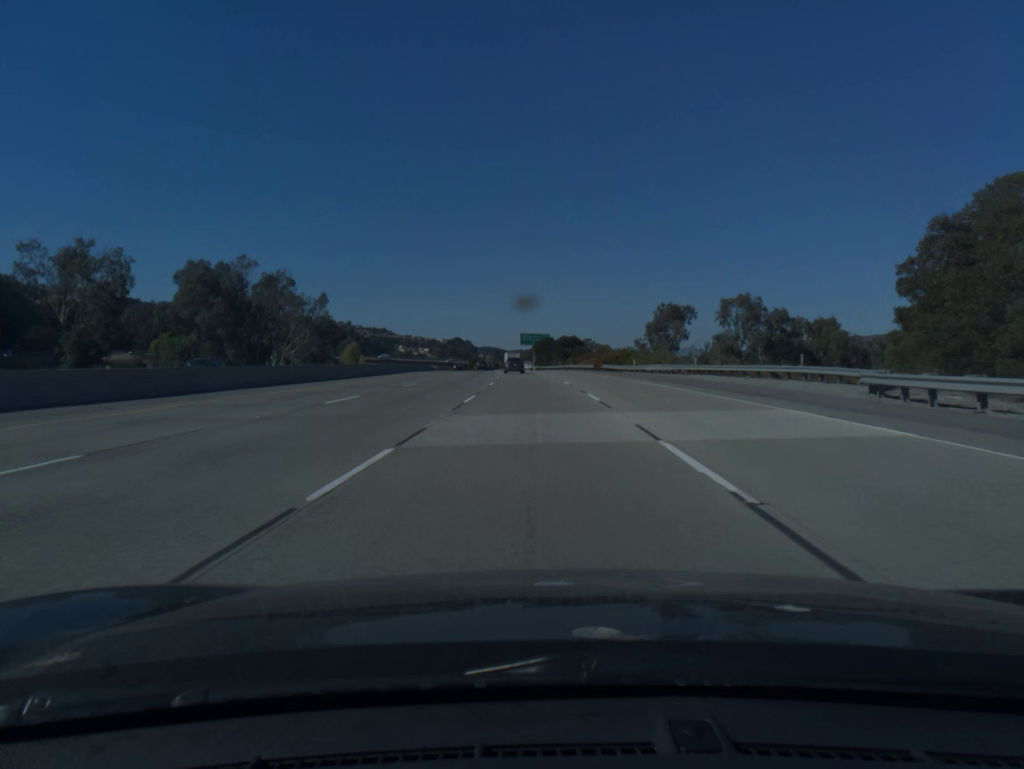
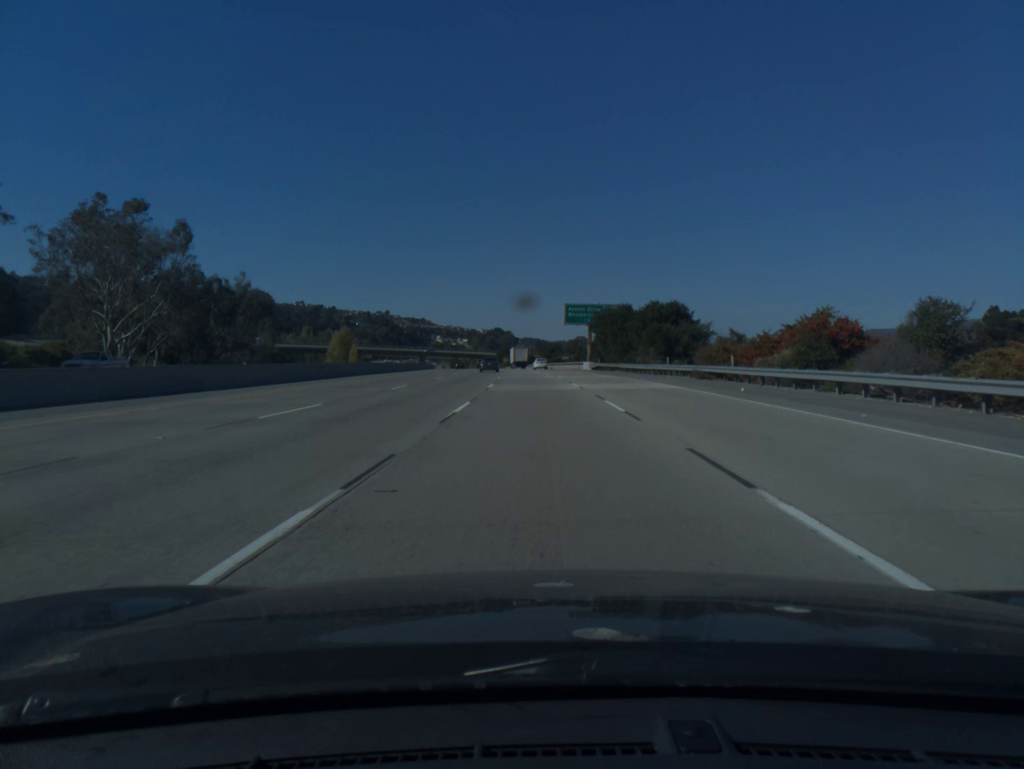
(-2.3, +77.2) m; -3°
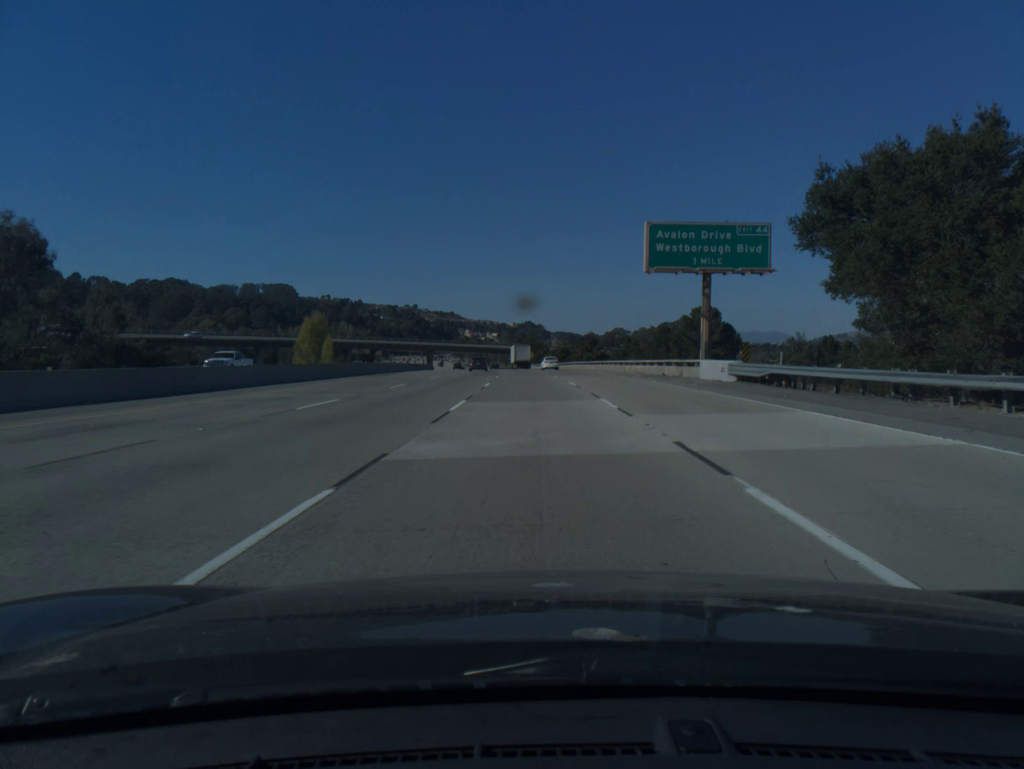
(-1.0, +57.6) m; -2°
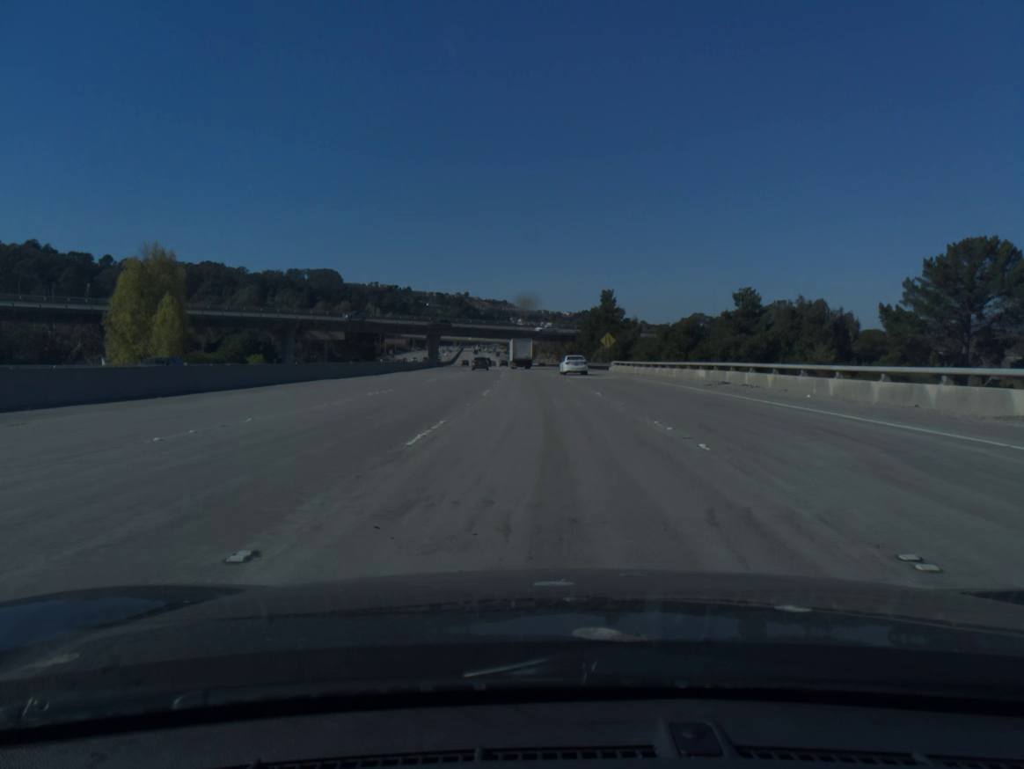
(-3.5, +95.3) m; -4°
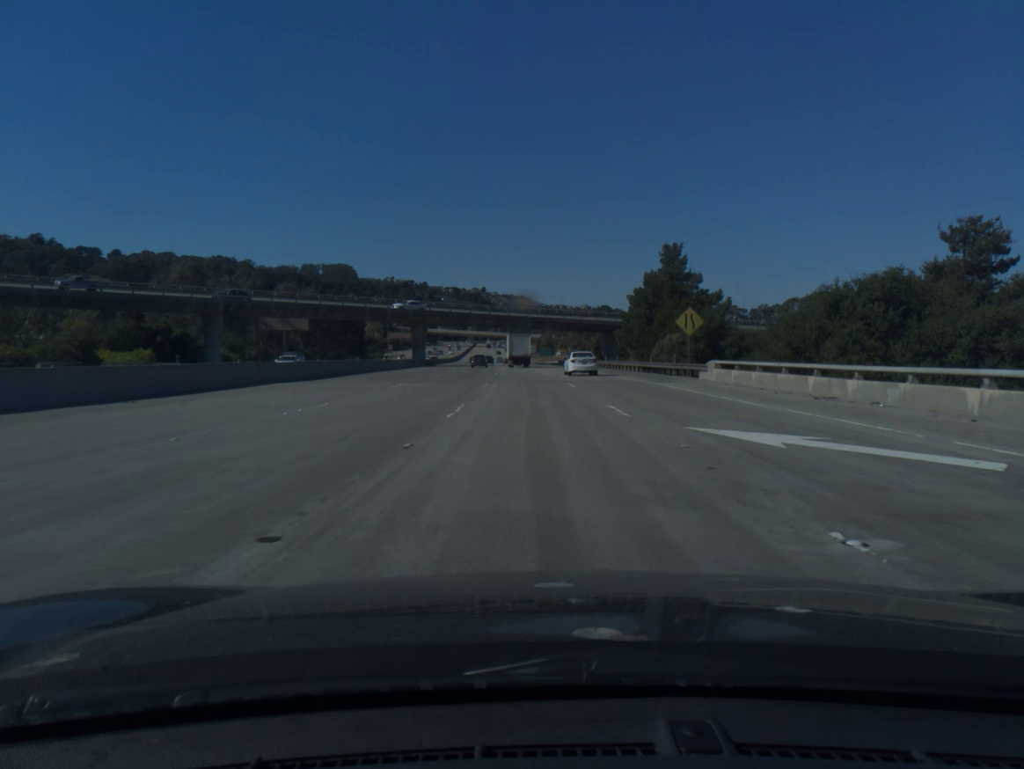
(-0.4, +37.9) m; -1°
